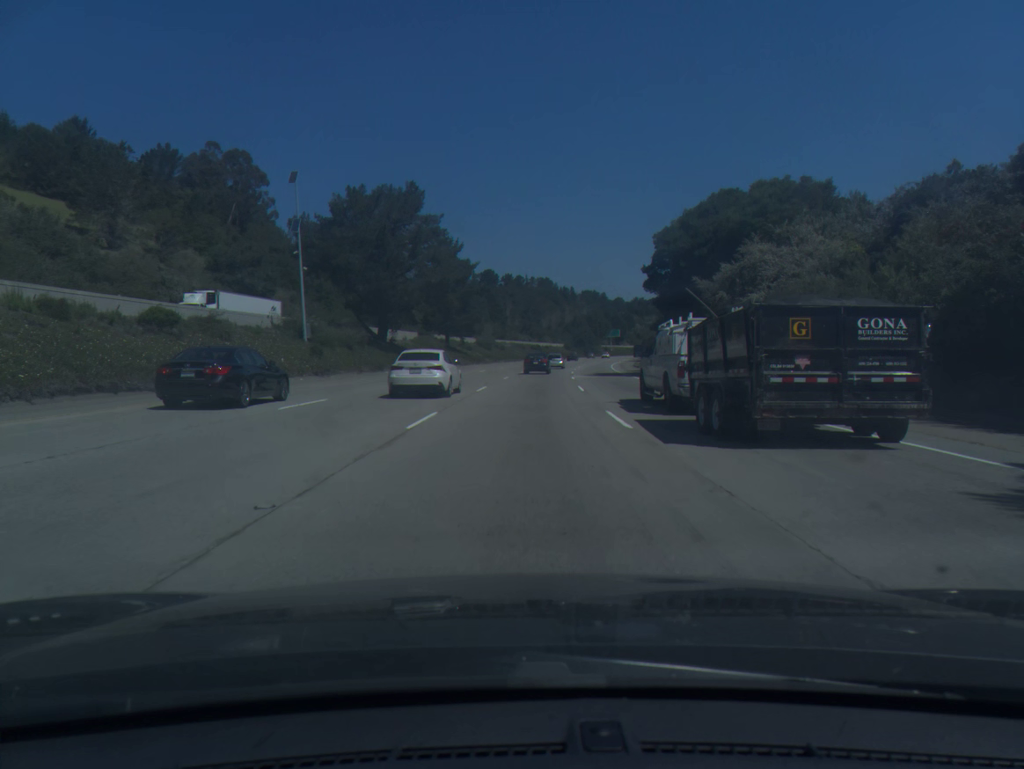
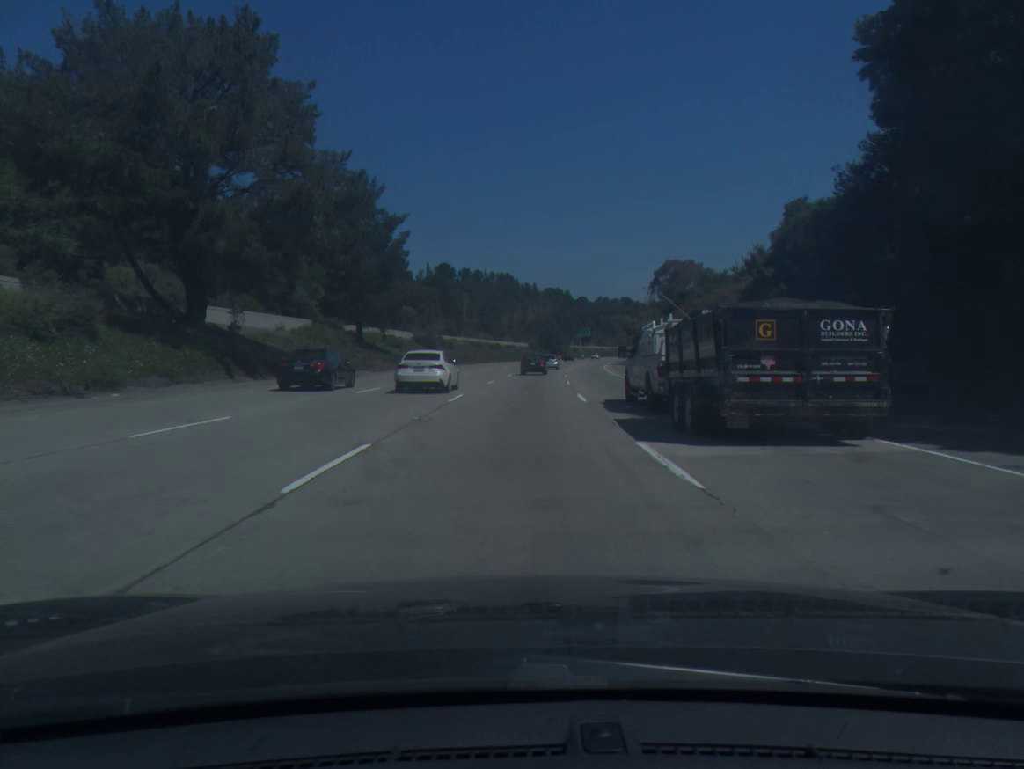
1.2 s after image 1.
(+0.9, +35.3) m; +3°
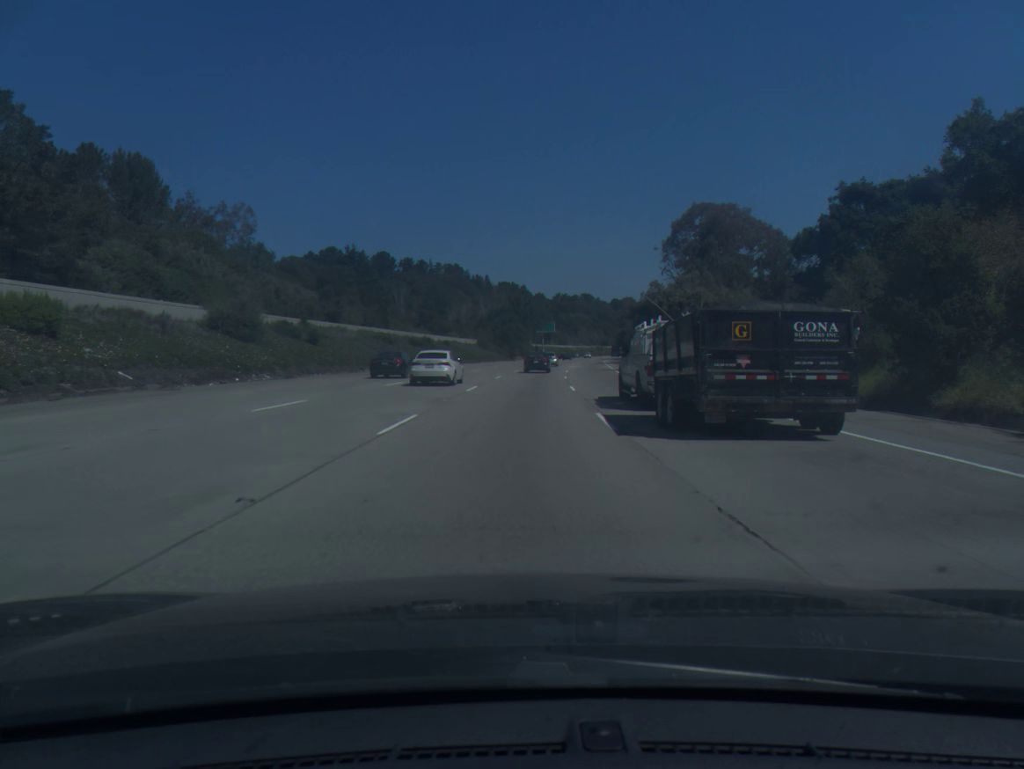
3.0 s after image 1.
(+1.7, +53.1) m; +3°
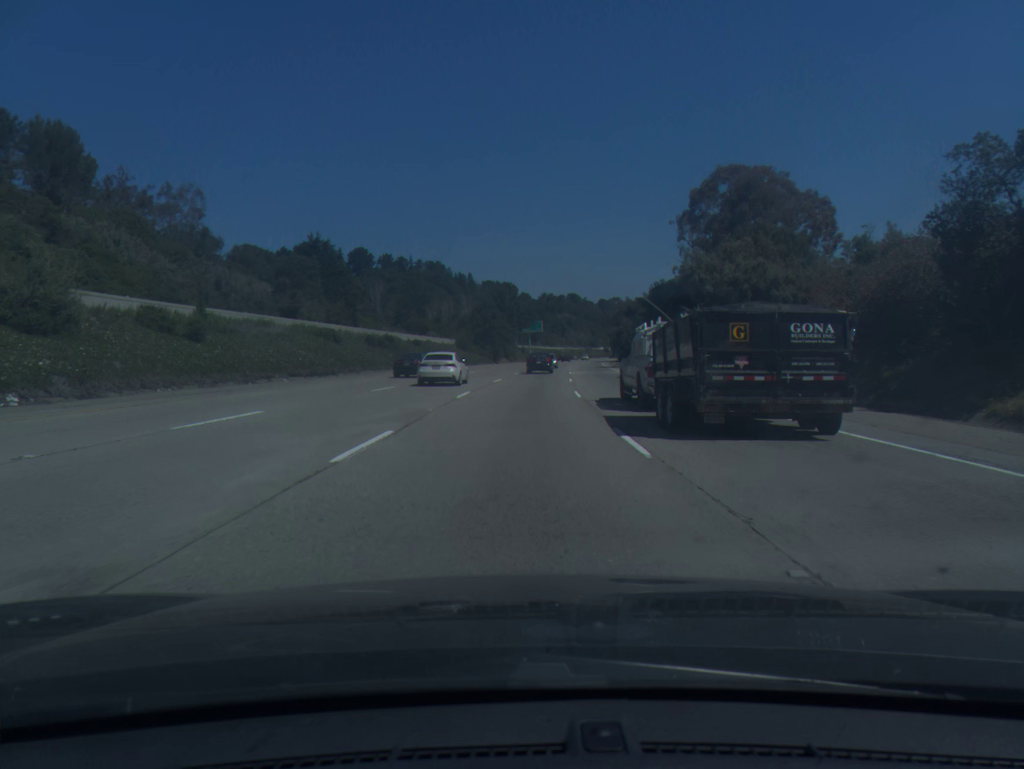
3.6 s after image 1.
(+0.2, +17.8) m; +1°
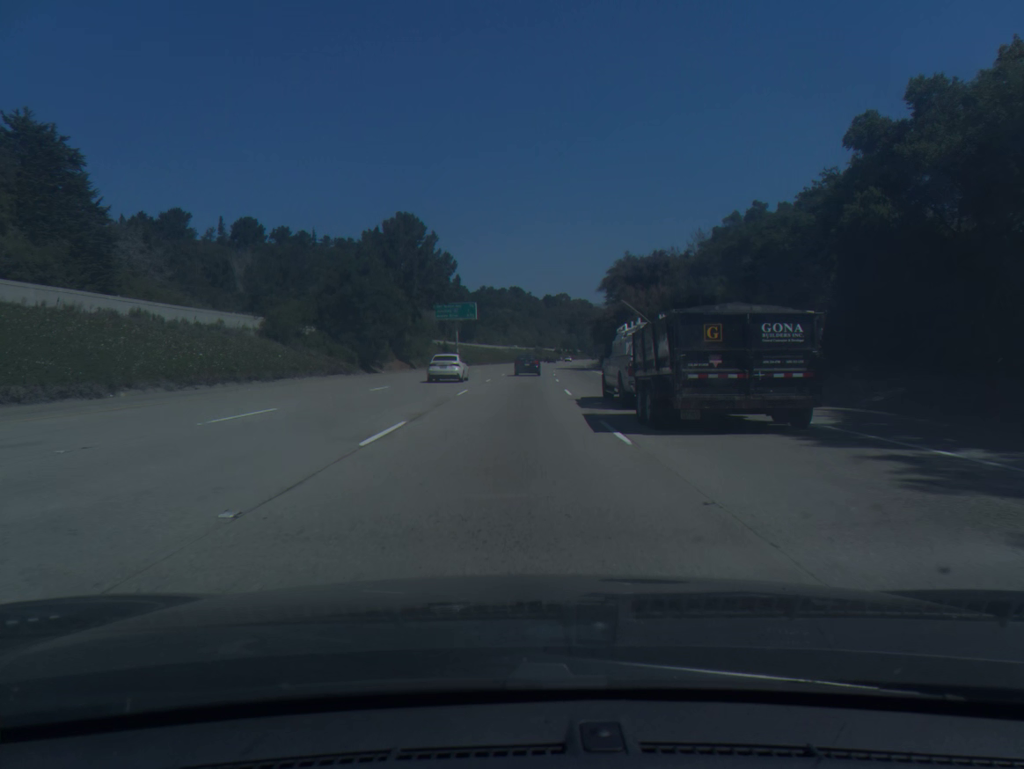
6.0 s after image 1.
(+3.1, +71.1) m; +4°
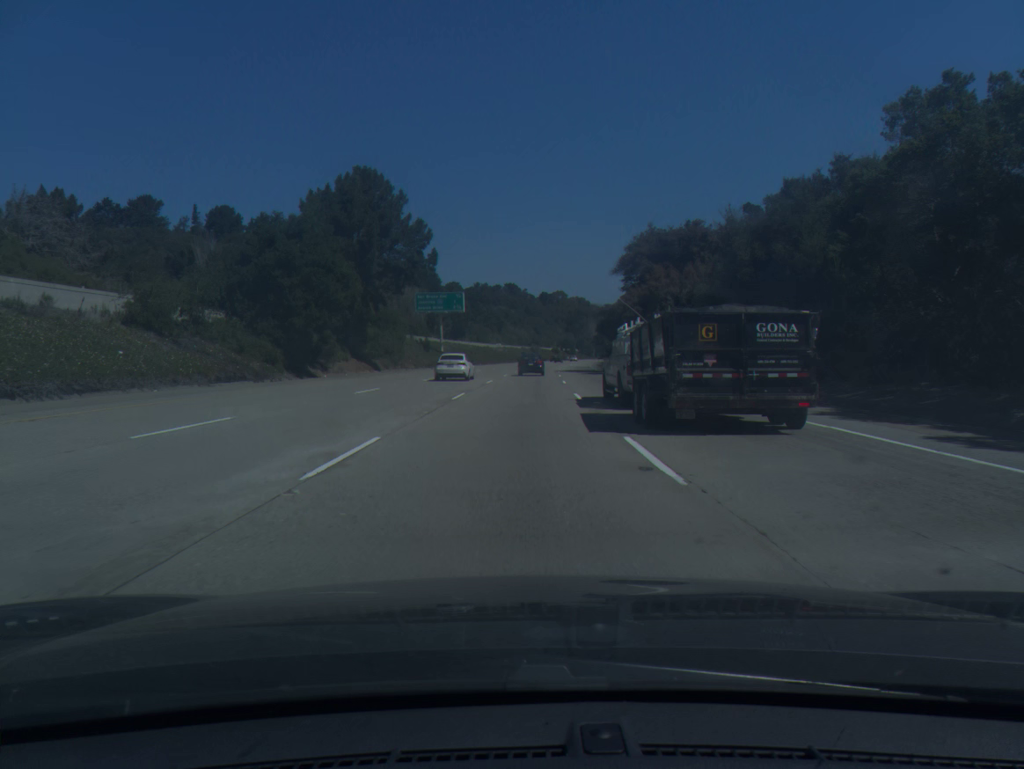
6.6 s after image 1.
(0.0, +17.8) m; 0°
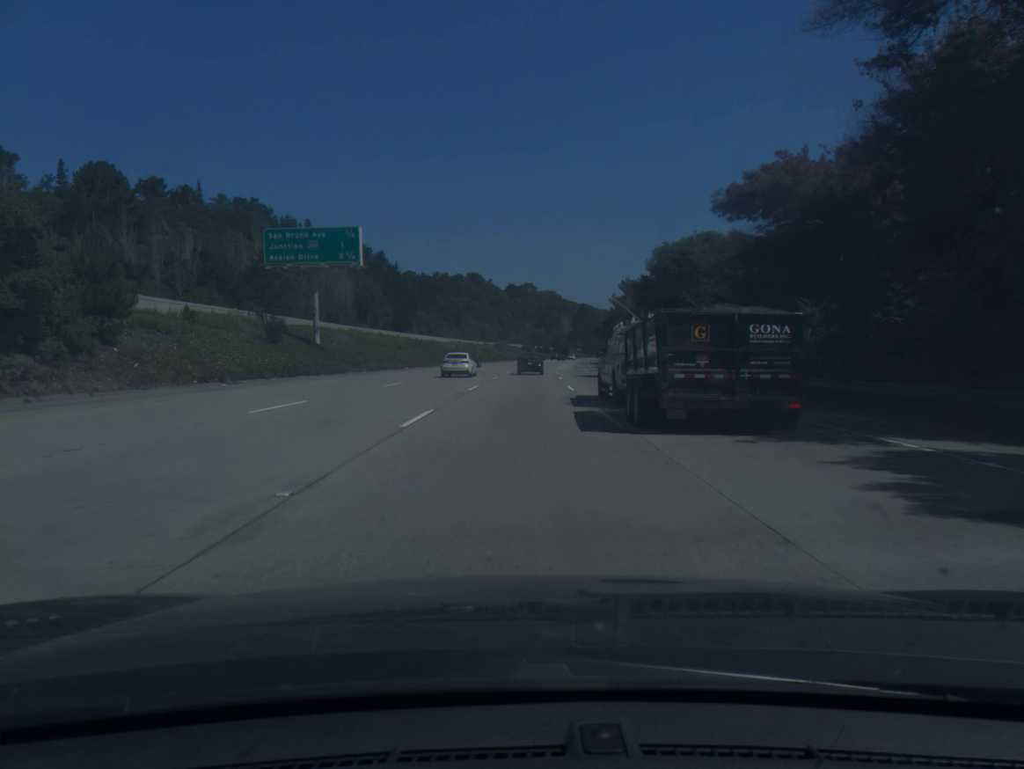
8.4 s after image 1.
(+0.9, +53.2) m; +2°
